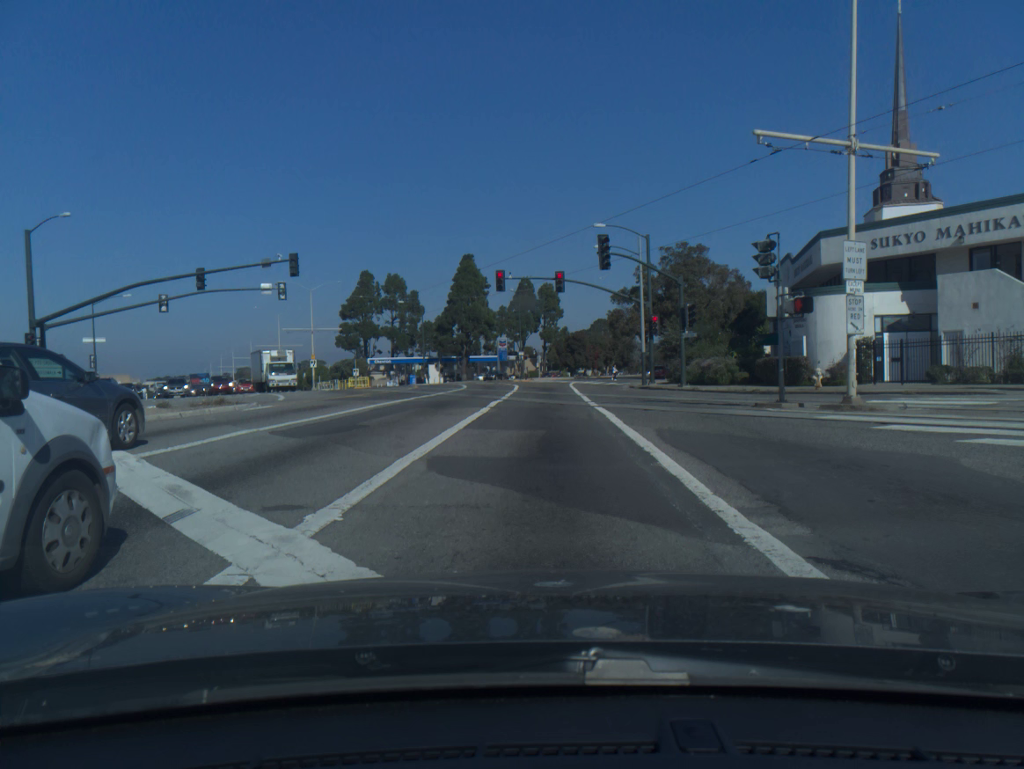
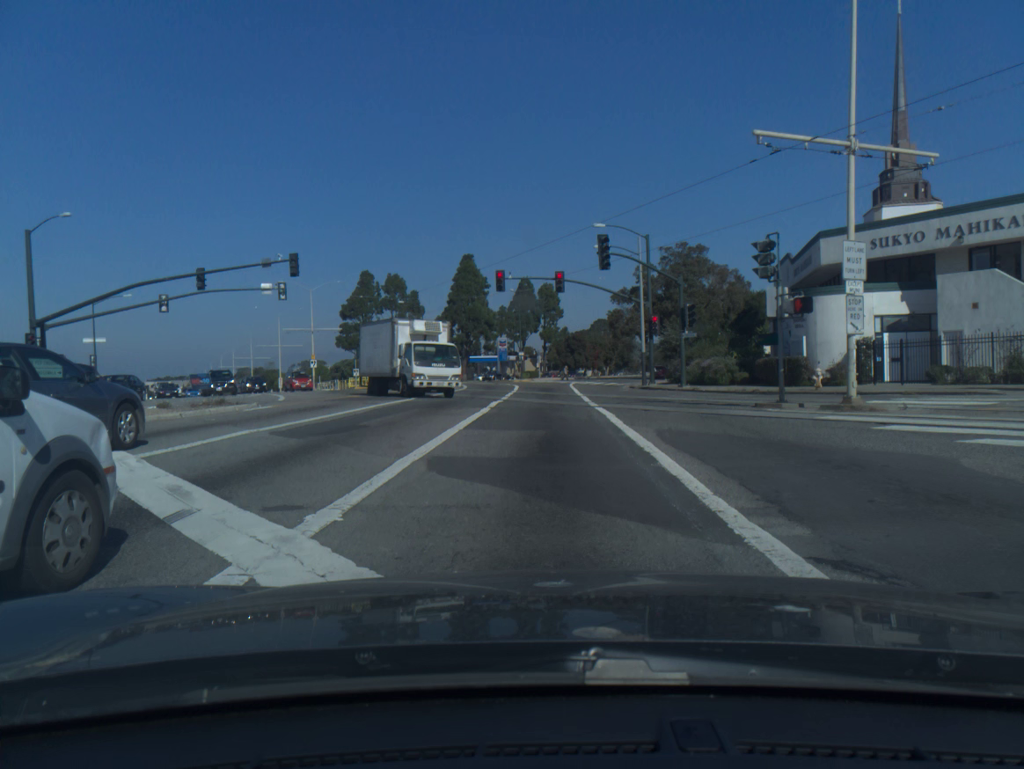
(0.0, 0.0) m; 0°
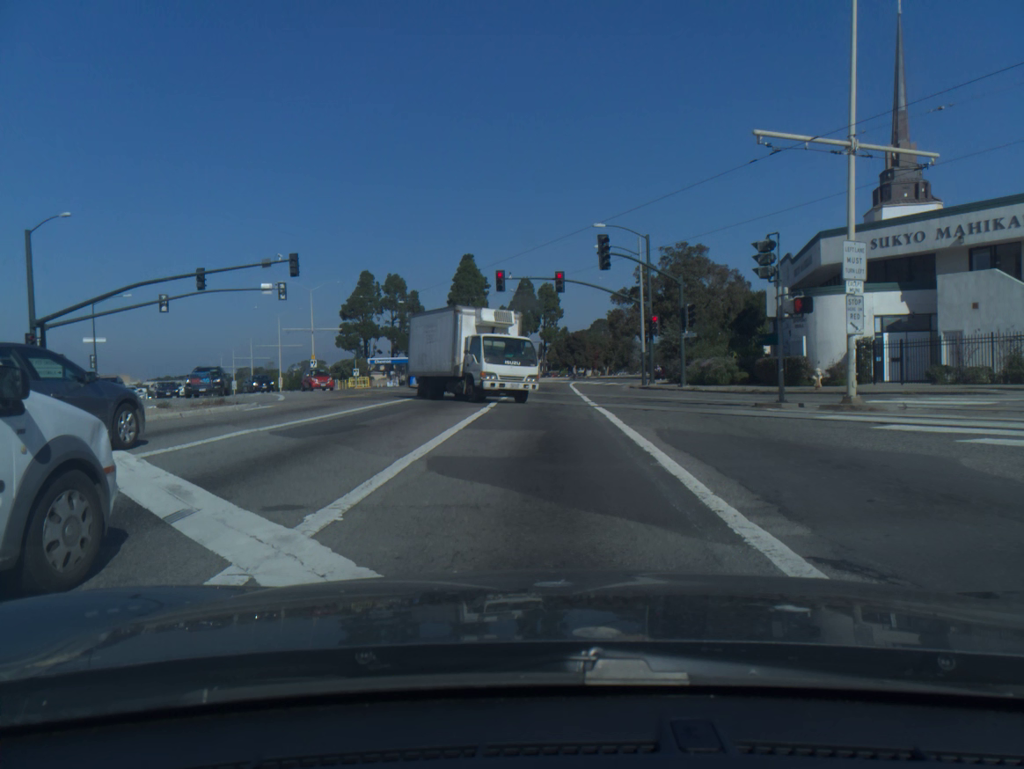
(0.0, 0.0) m; 0°
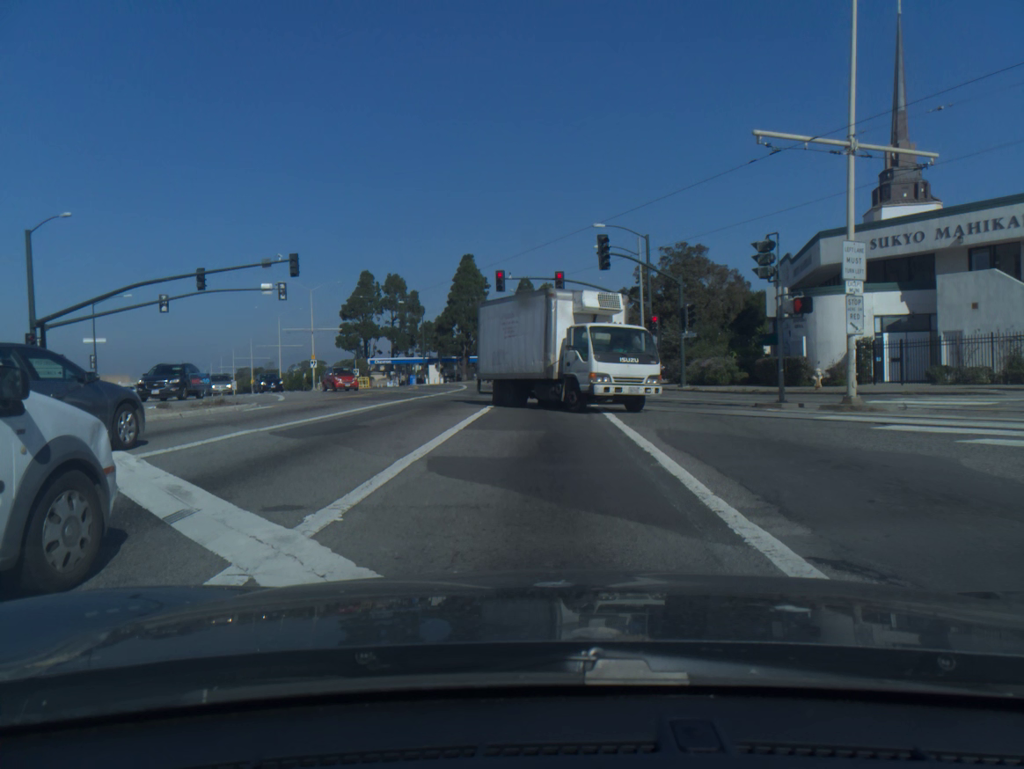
(0.0, 0.0) m; 0°
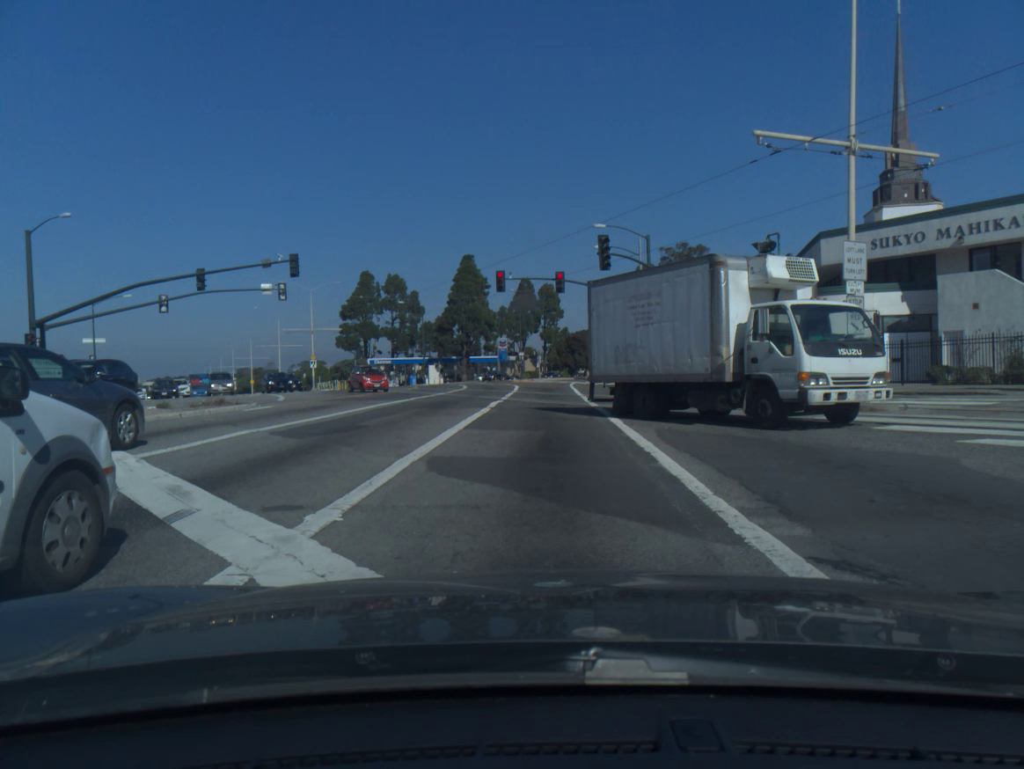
(0.0, 0.0) m; 0°
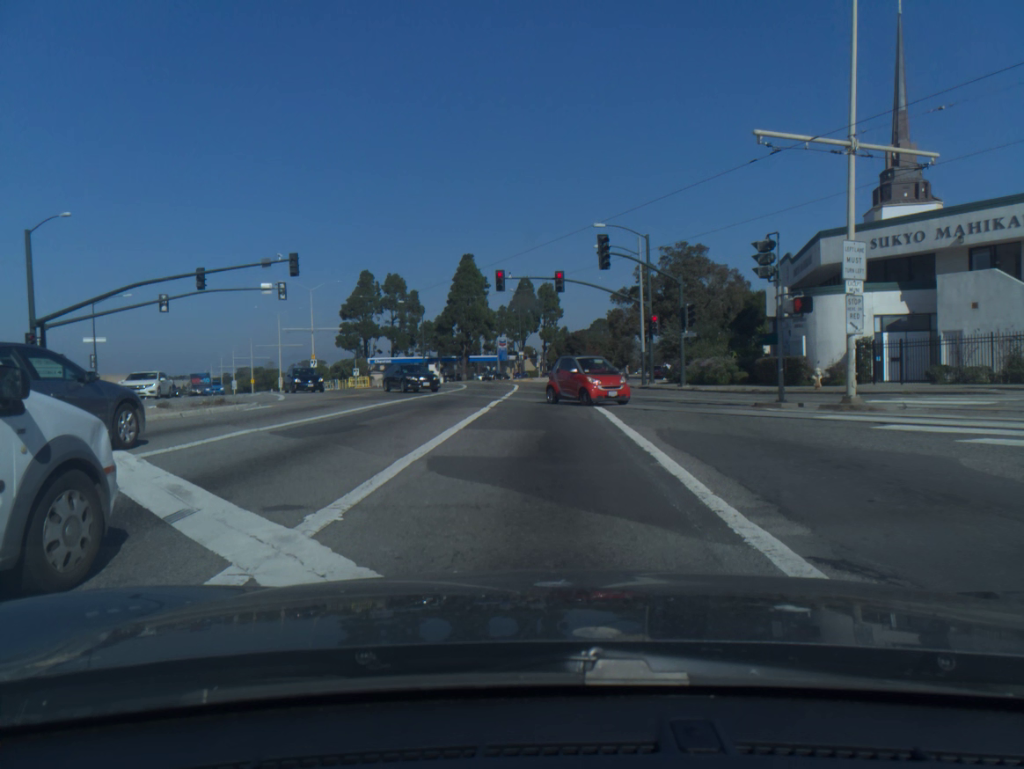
(0.0, 0.0) m; 0°
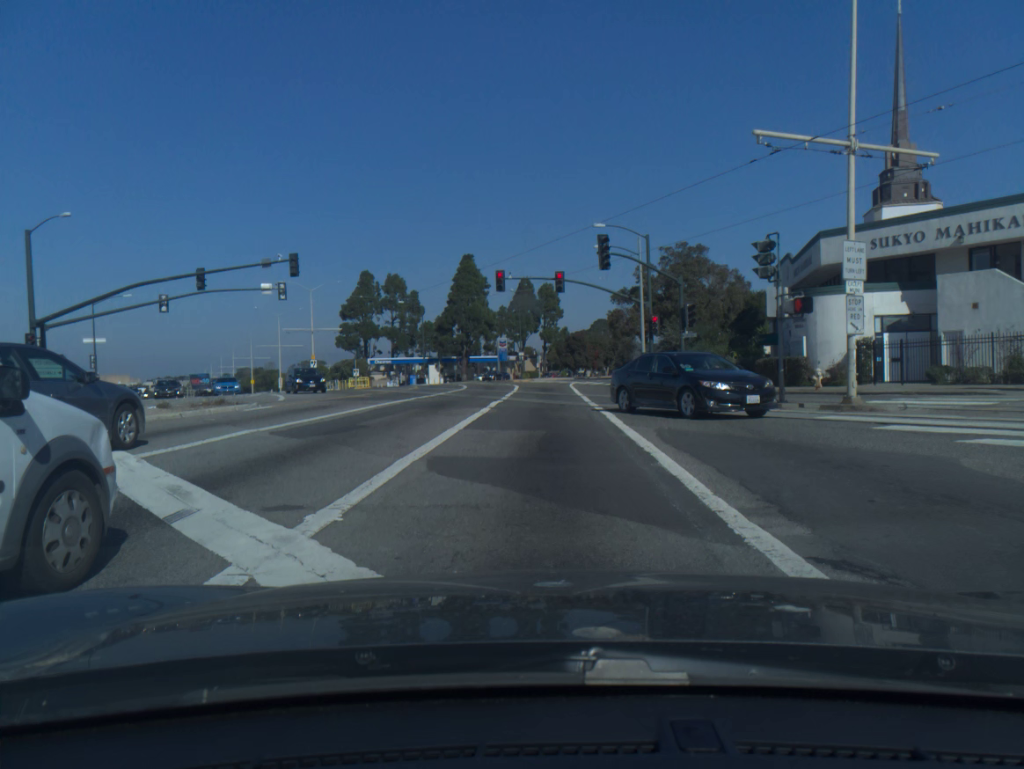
(0.0, 0.0) m; 0°
